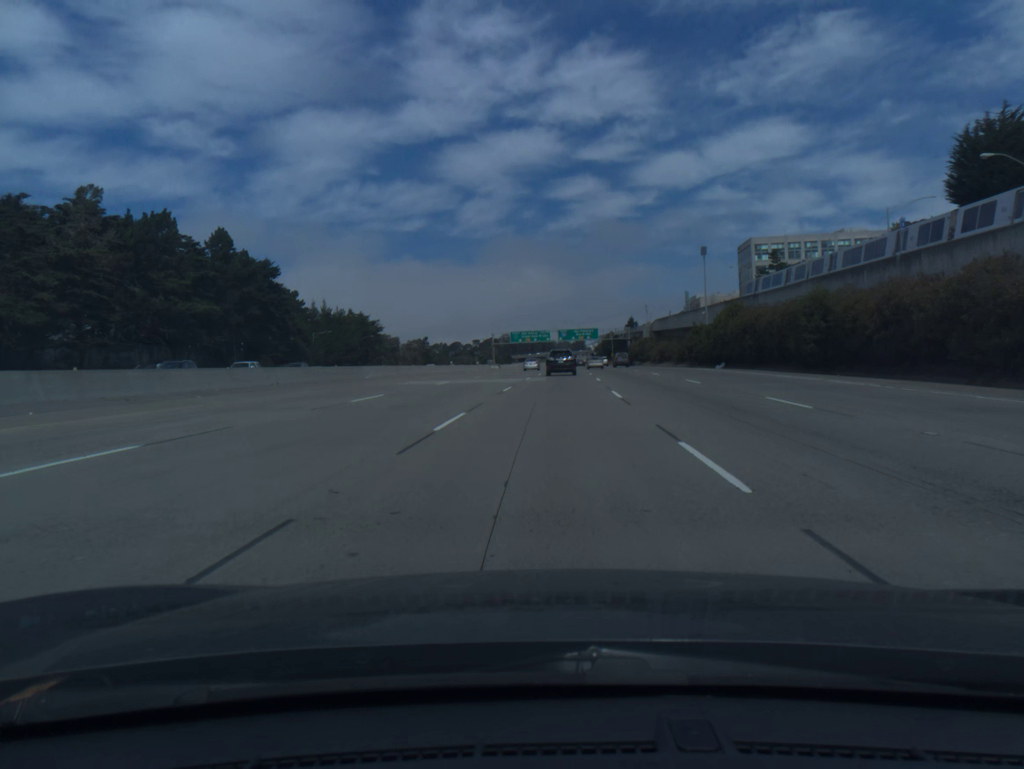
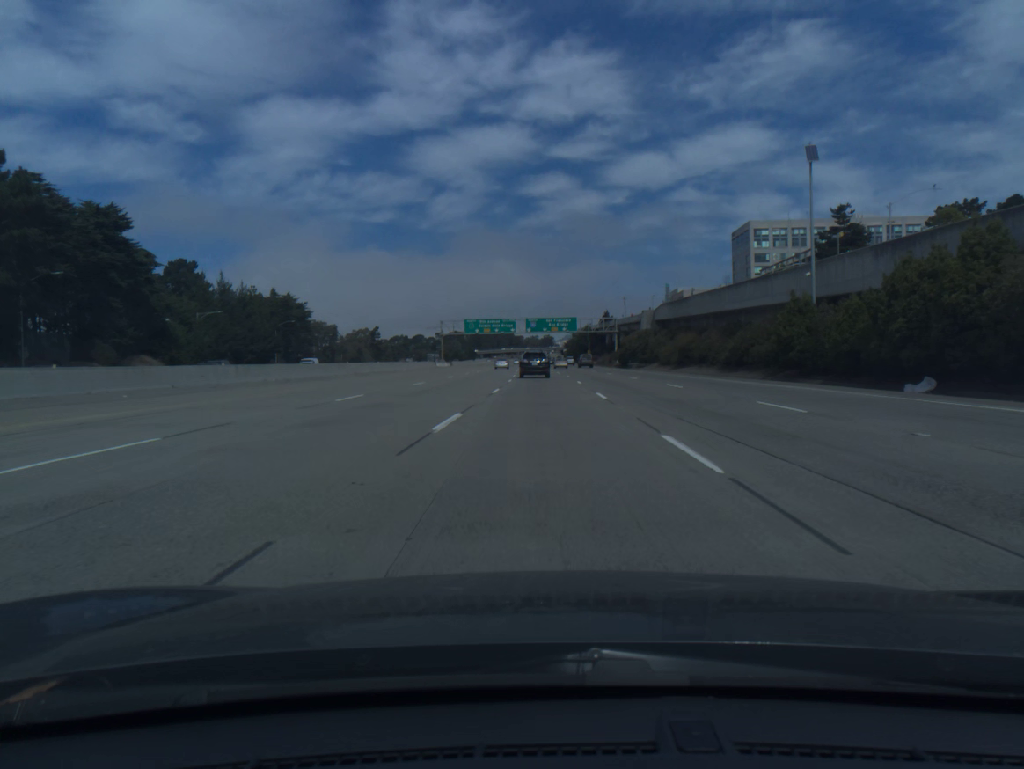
(+1.0, +42.5) m; +2°
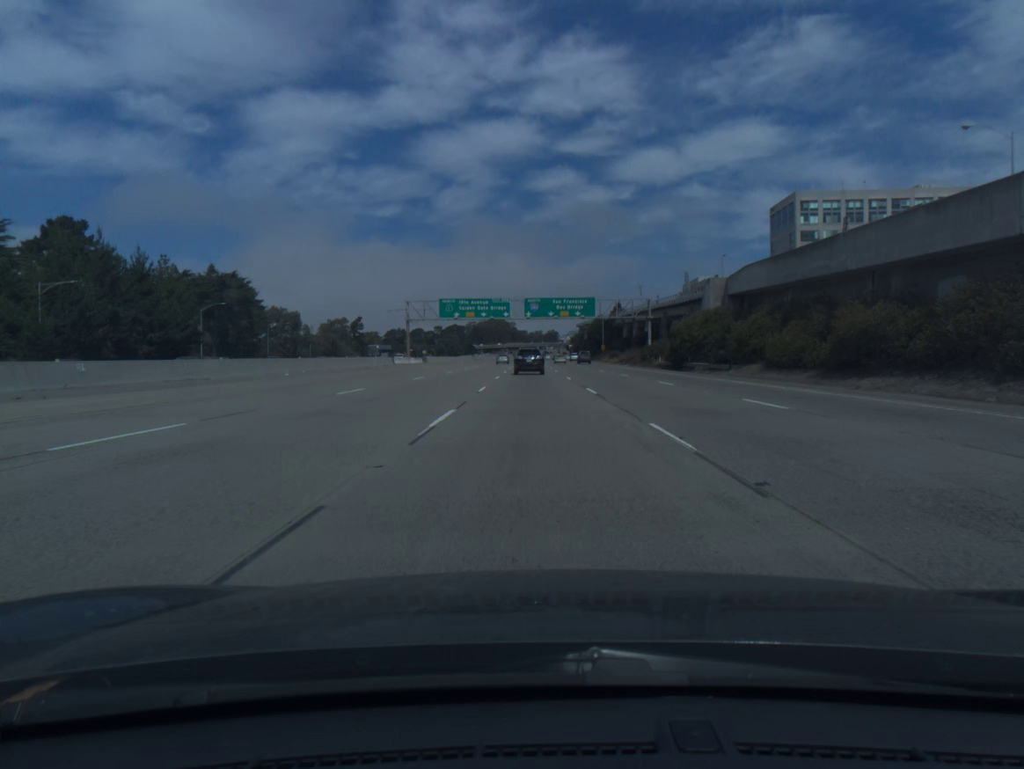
(0.0, +42.0) m; 0°
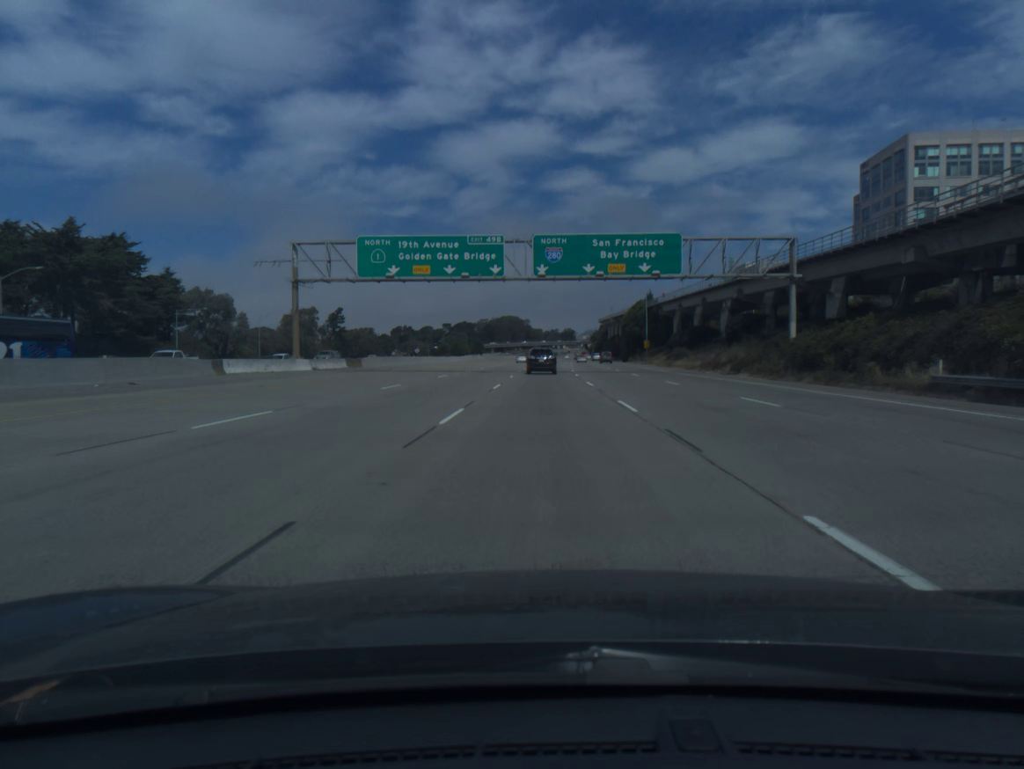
(-0.7, +55.4) m; -1°
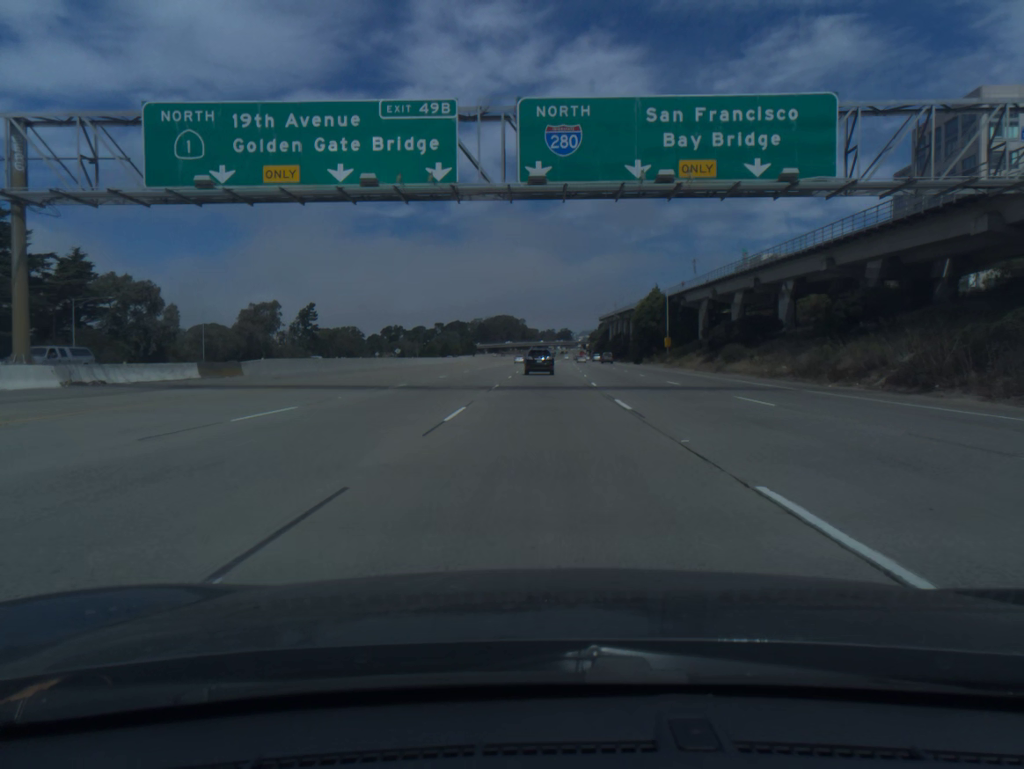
(0.0, +27.7) m; 0°
